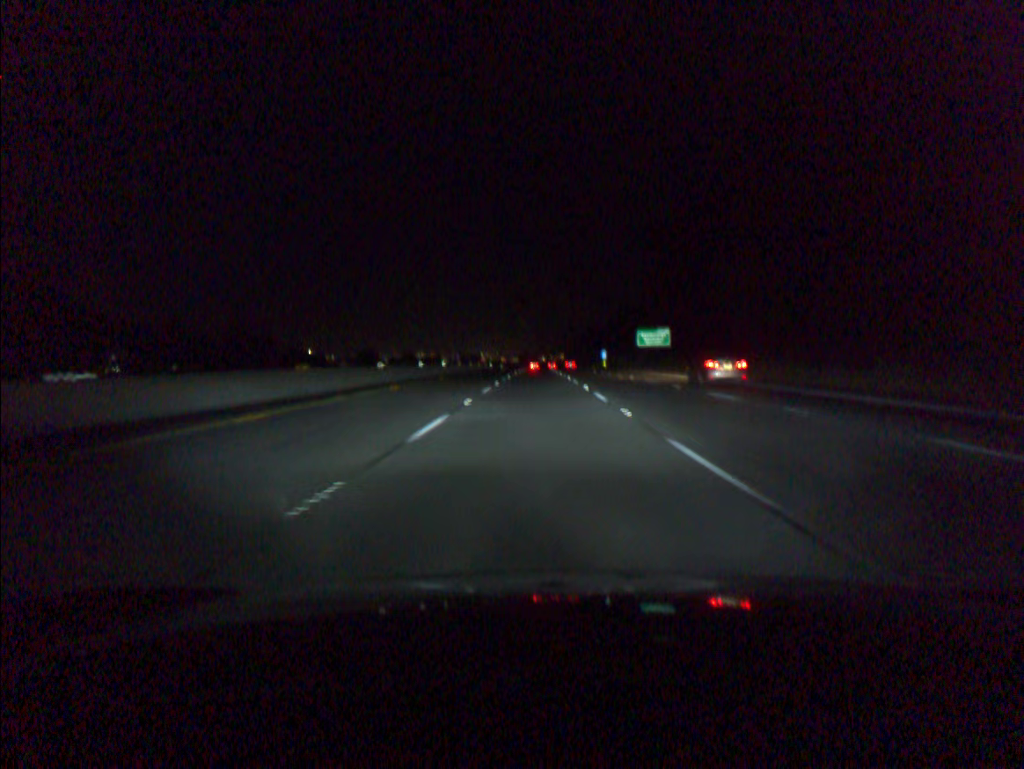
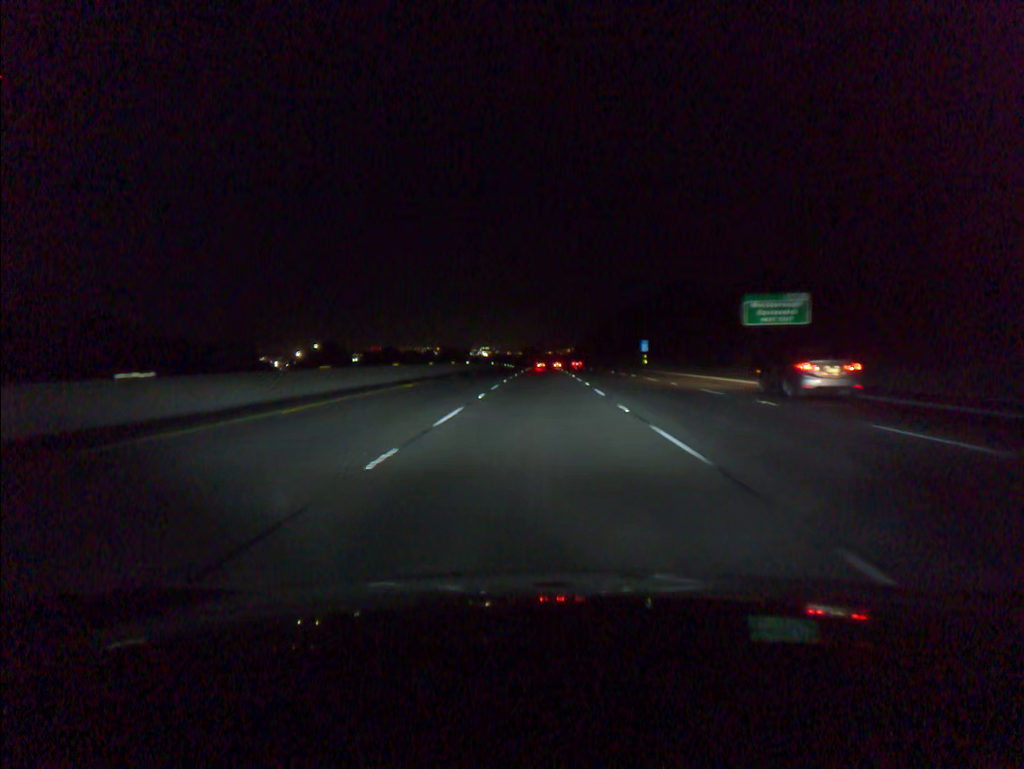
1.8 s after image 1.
(-0.2, +56.3) m; 0°
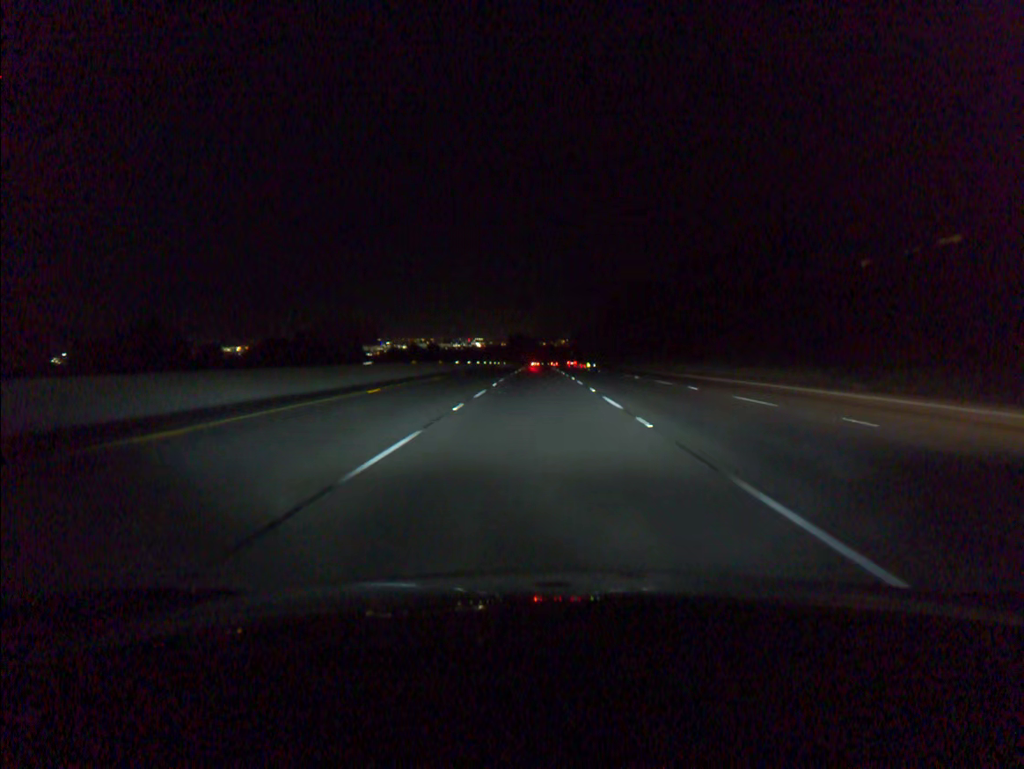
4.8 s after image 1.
(+0.3, +93.7) m; 0°
